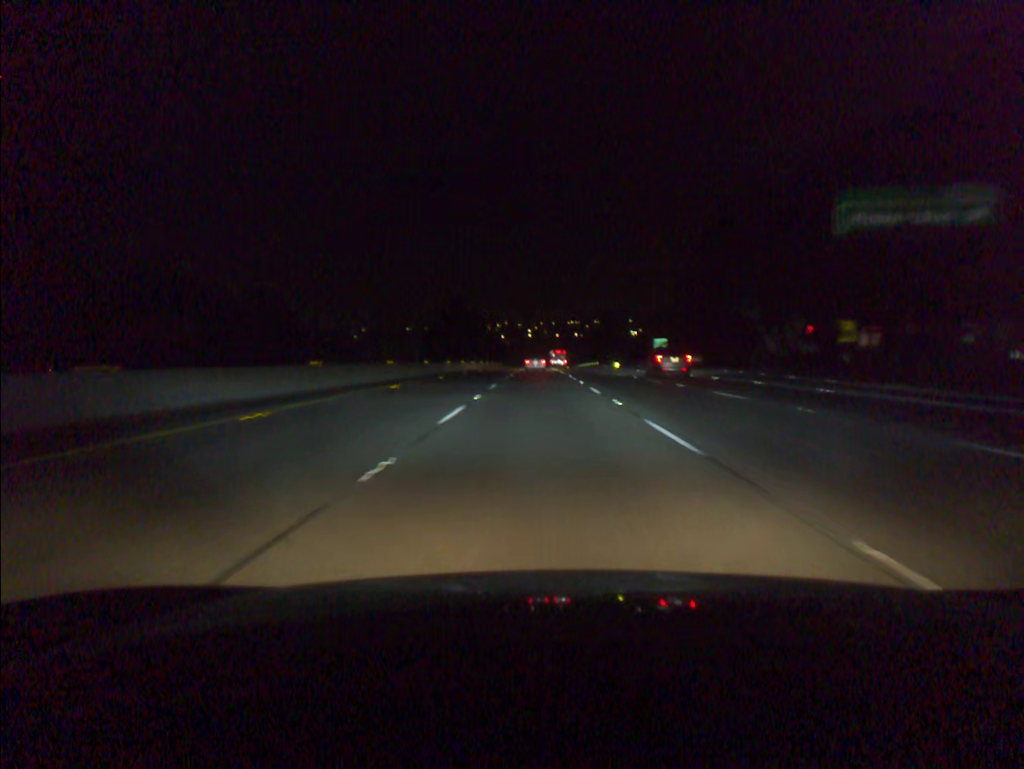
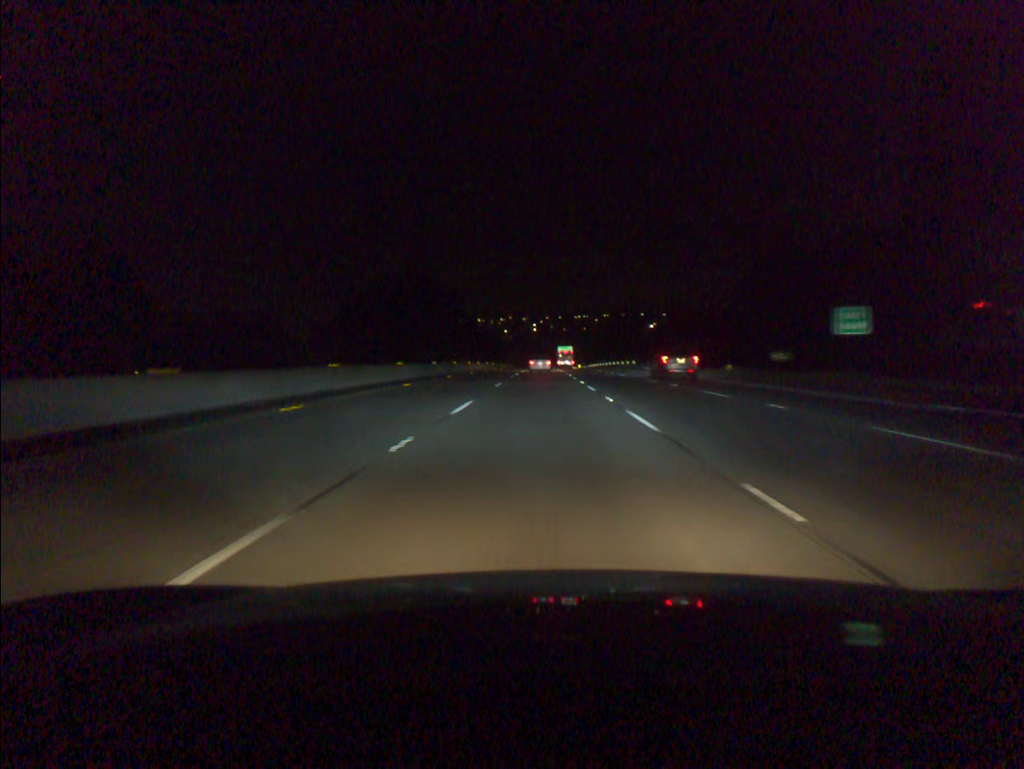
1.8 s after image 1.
(-0.1, +56.0) m; 0°
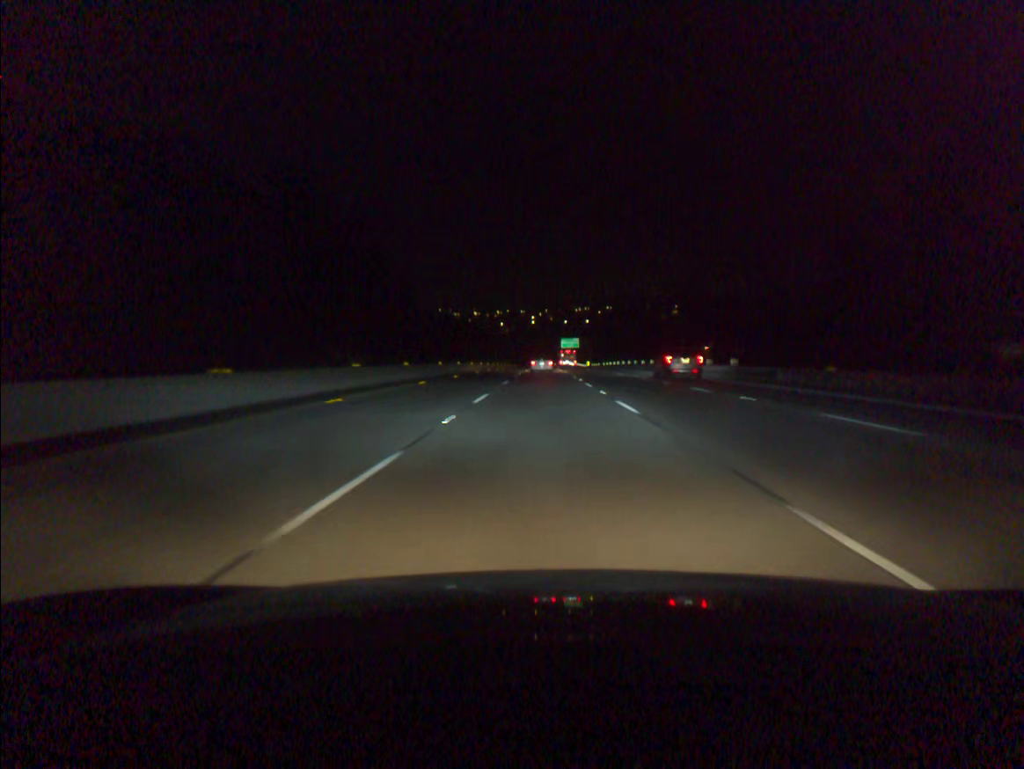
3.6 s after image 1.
(0.0, +55.1) m; 0°
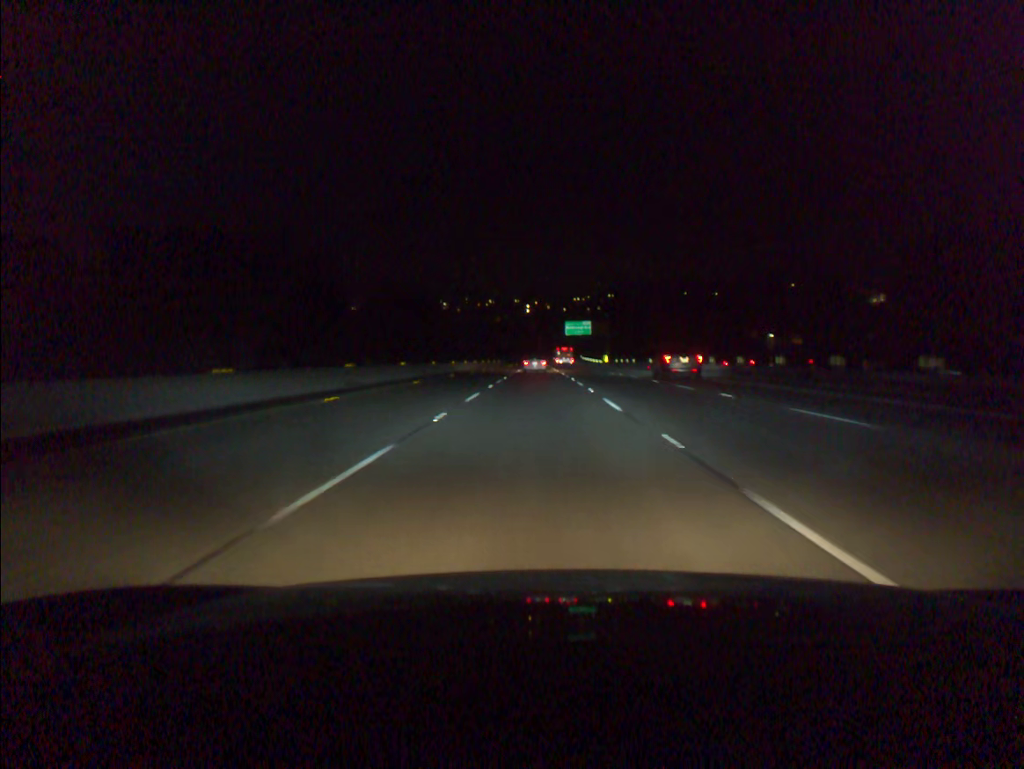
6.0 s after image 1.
(+0.4, +72.4) m; 0°
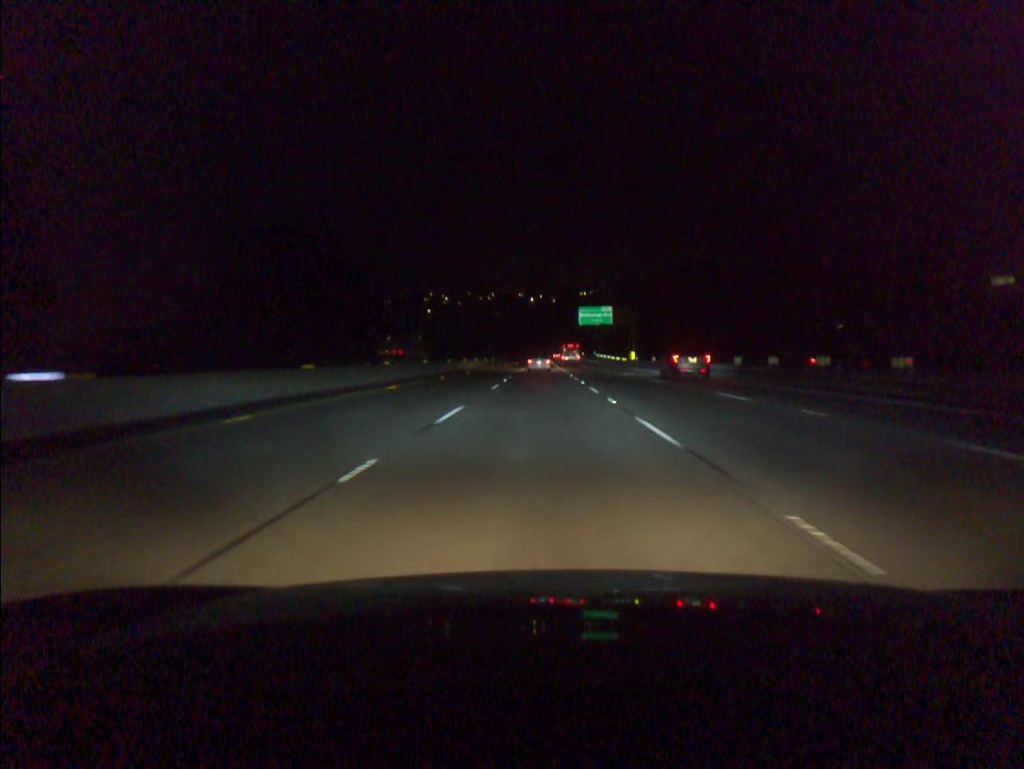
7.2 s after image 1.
(-0.1, +35.8) m; 0°
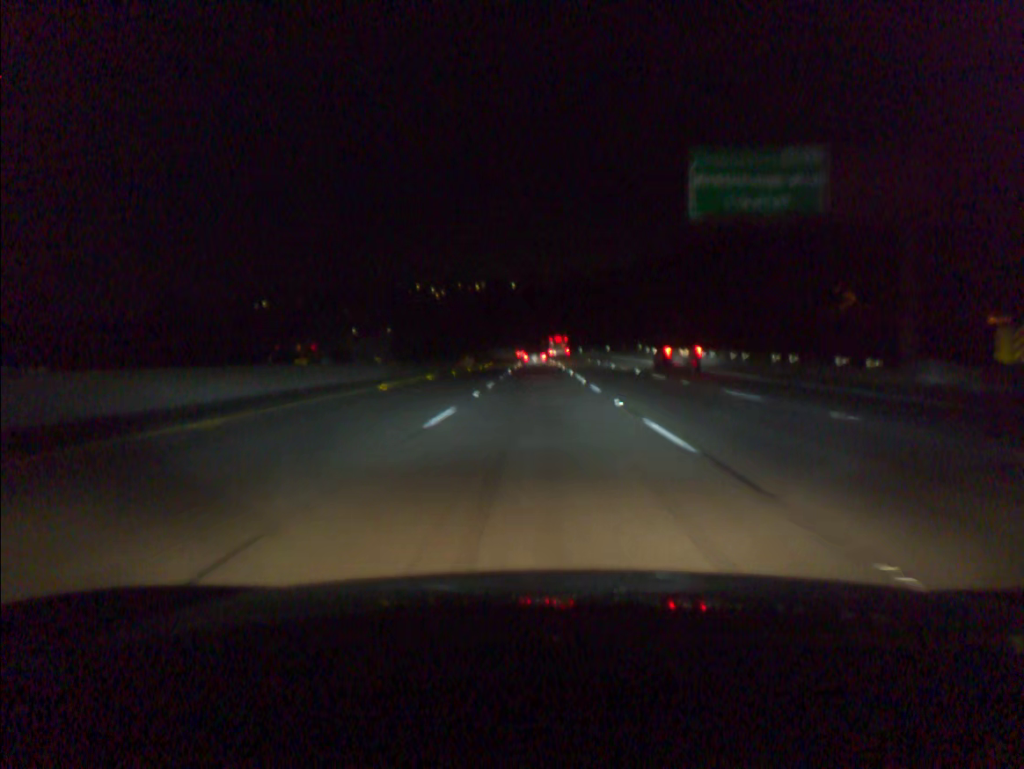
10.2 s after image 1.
(+0.1, +89.0) m; 0°
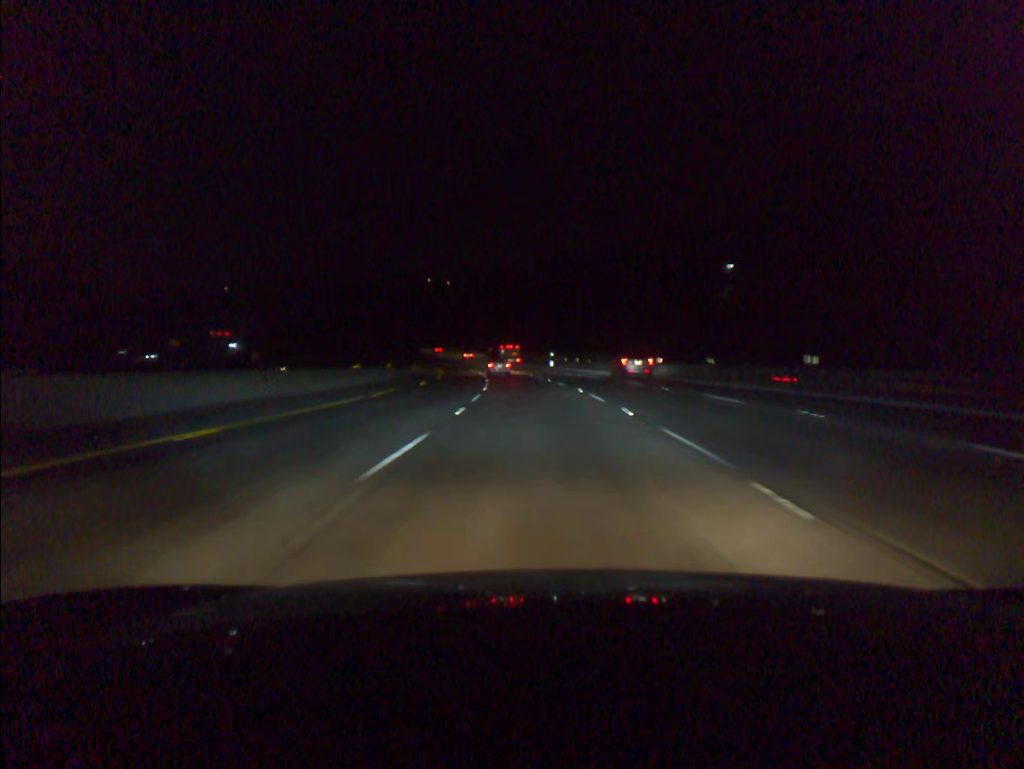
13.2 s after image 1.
(-0.6, +88.2) m; -1°
